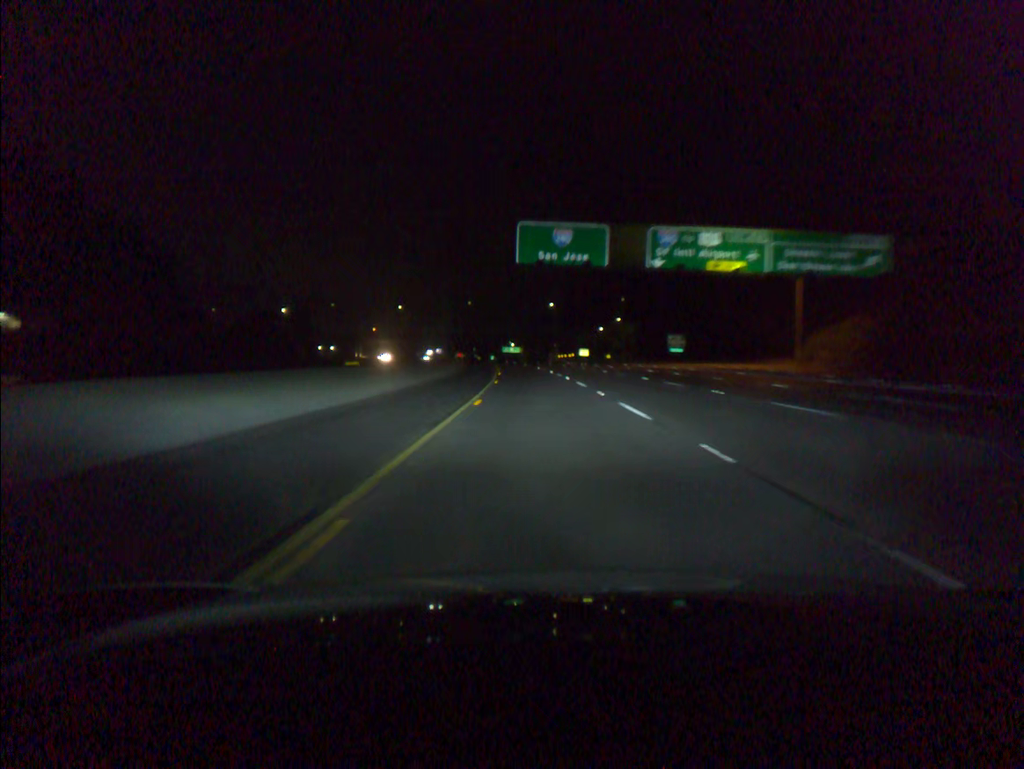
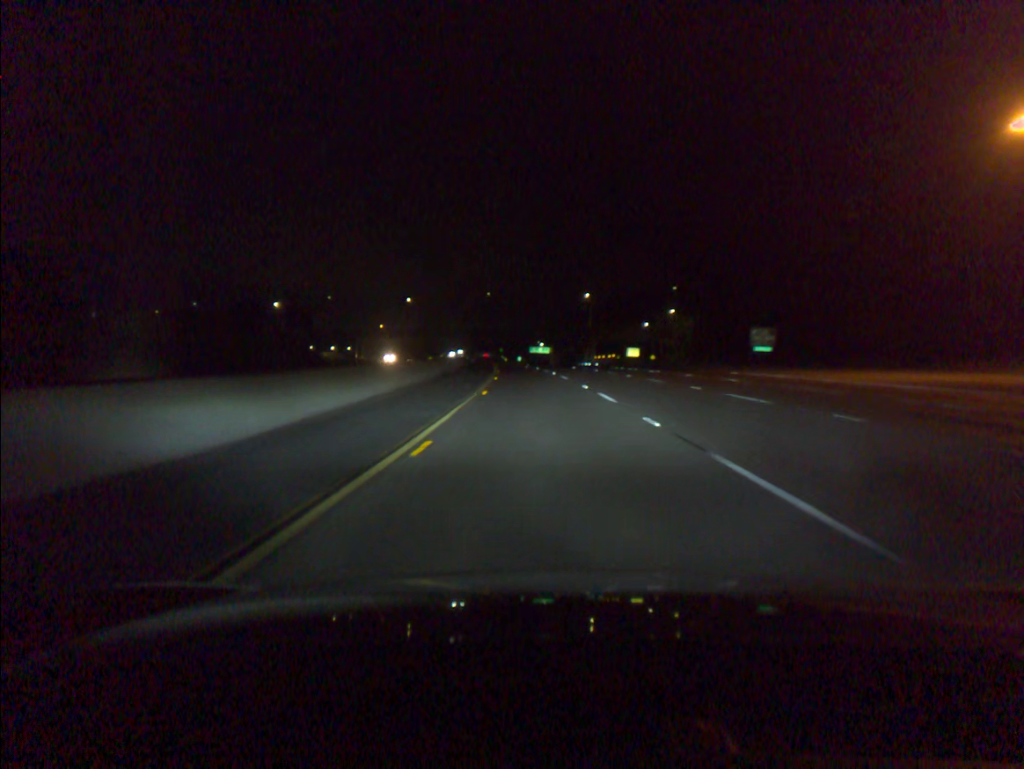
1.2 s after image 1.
(-0.7, +38.7) m; -2°
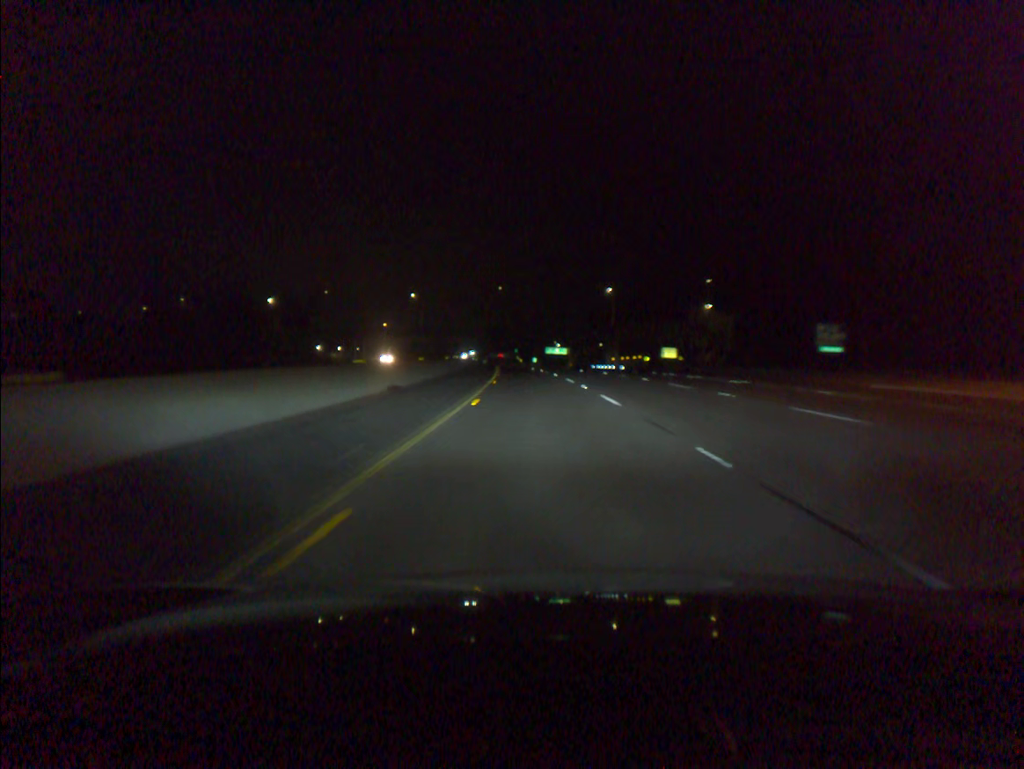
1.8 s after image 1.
(-0.2, +19.4) m; -1°
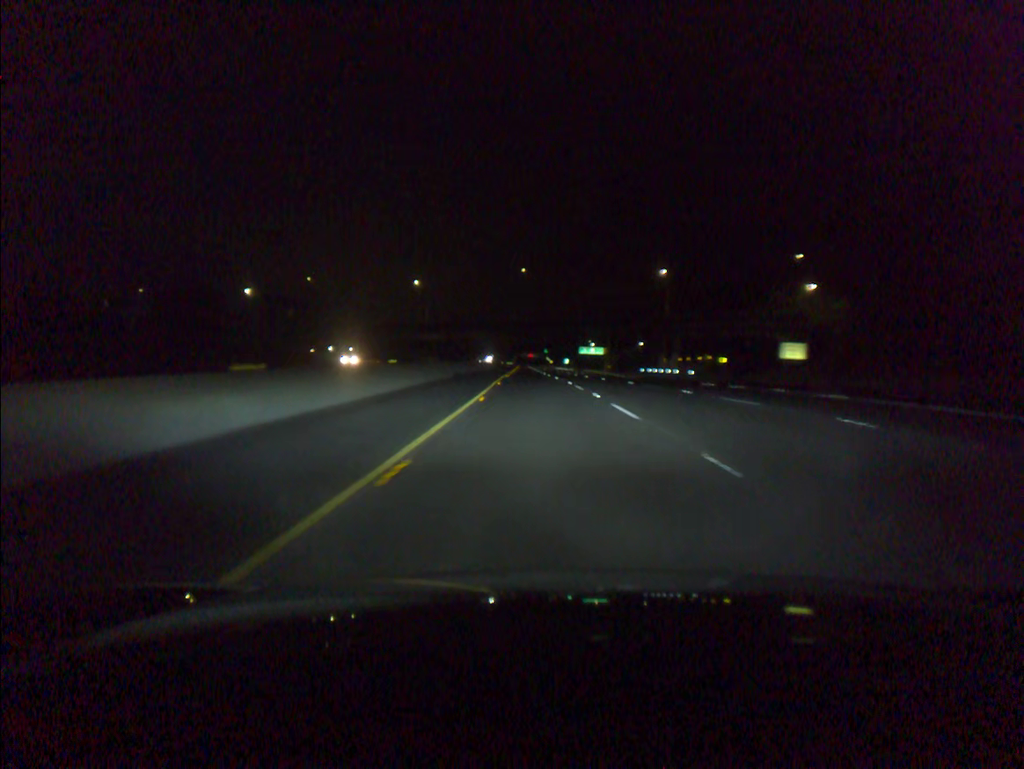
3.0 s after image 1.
(-0.7, +38.8) m; -2°
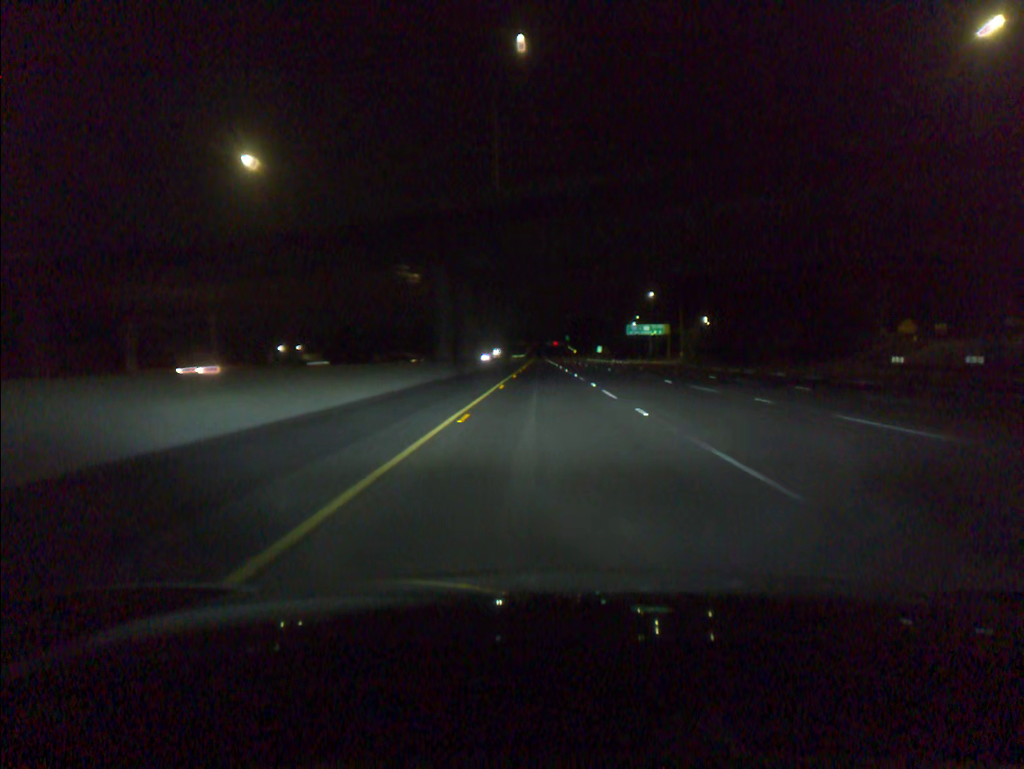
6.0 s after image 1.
(-2.0, +97.7) m; -1°
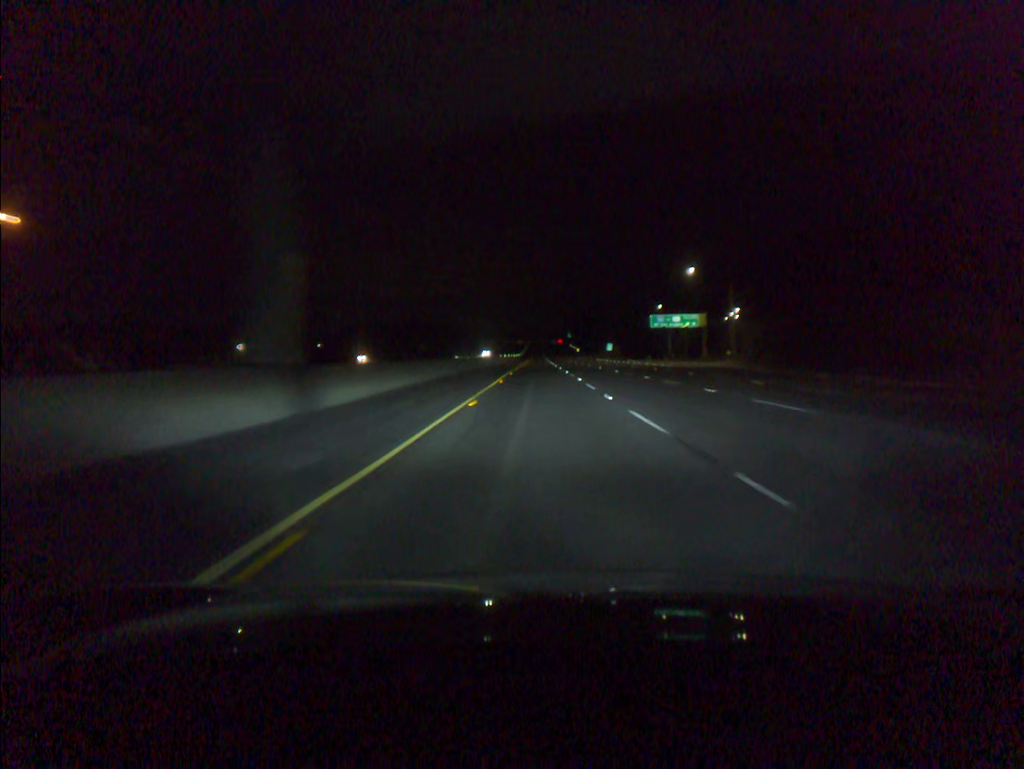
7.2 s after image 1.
(+0.1, +39.3) m; 0°
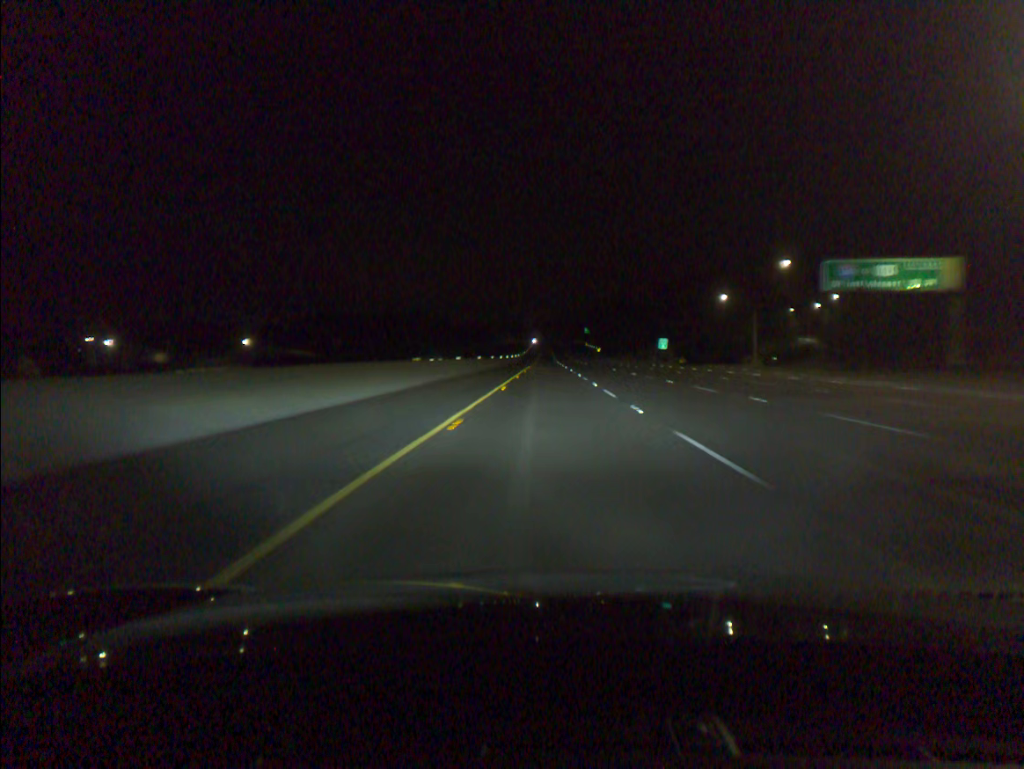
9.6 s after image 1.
(-0.6, +78.7) m; -1°
